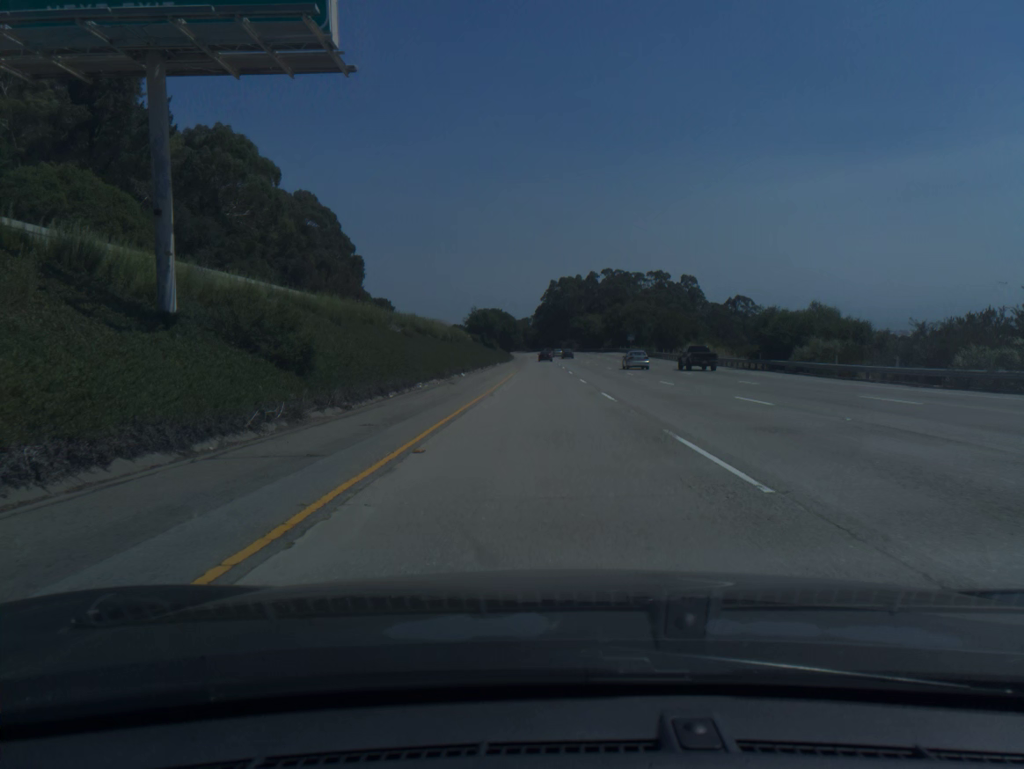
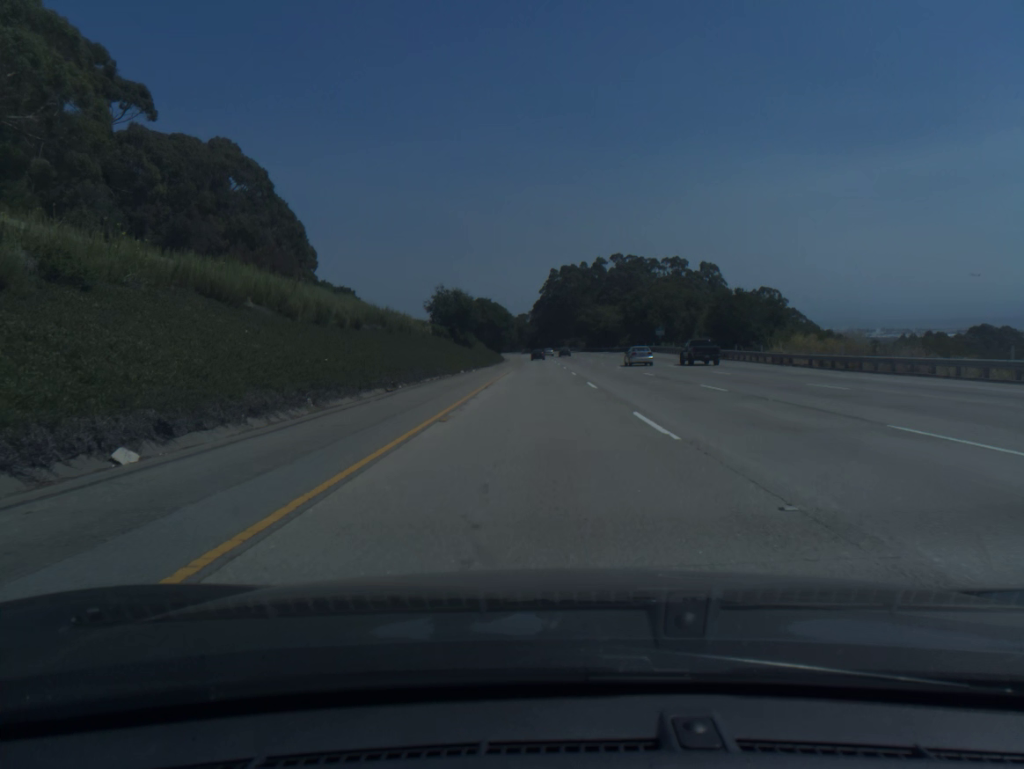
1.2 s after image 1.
(+0.1, +39.8) m; 0°
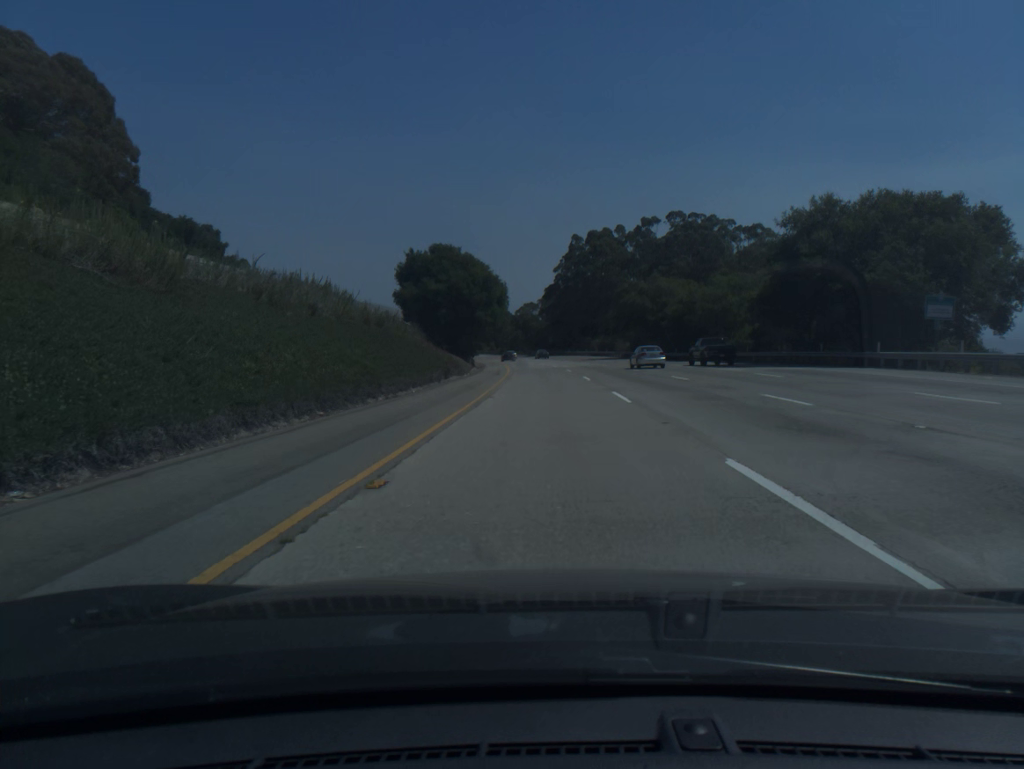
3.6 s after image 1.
(-0.7, +79.5) m; -1°
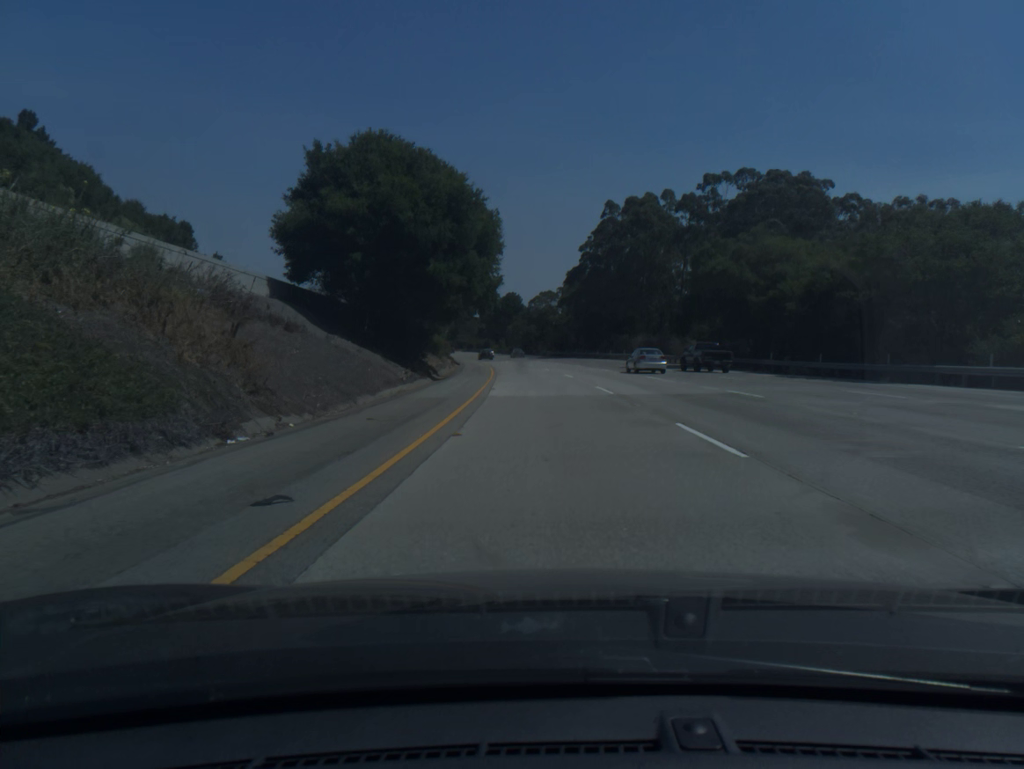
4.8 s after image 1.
(-0.3, +39.8) m; -1°
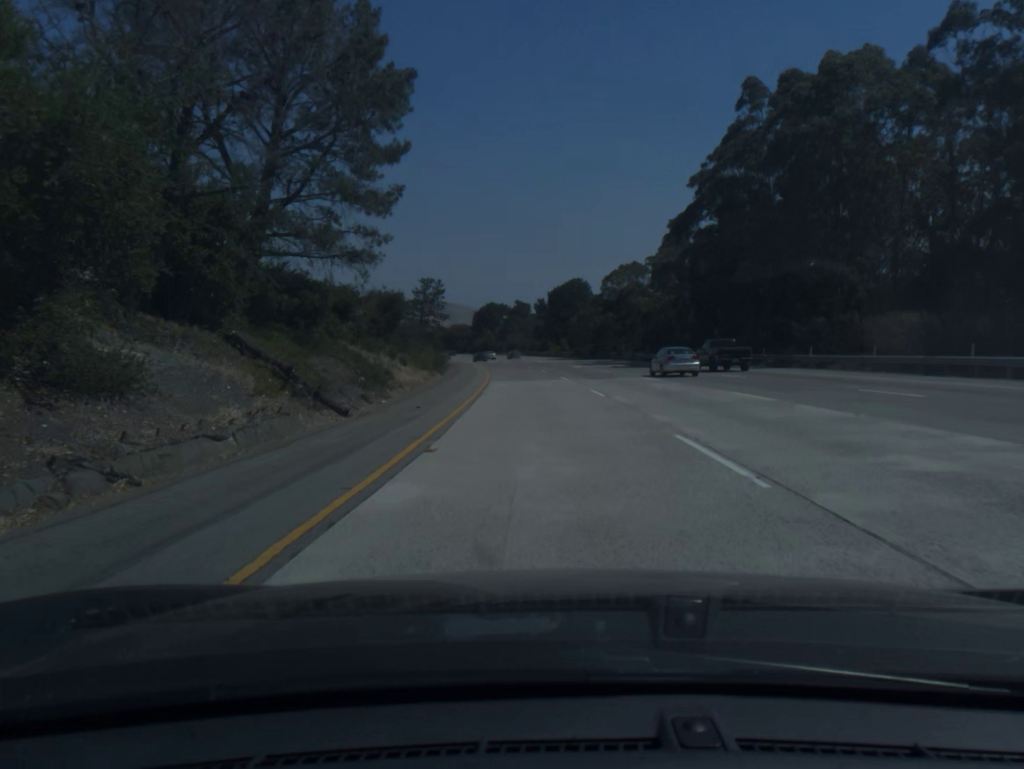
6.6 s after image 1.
(-2.1, +59.5) m; -5°
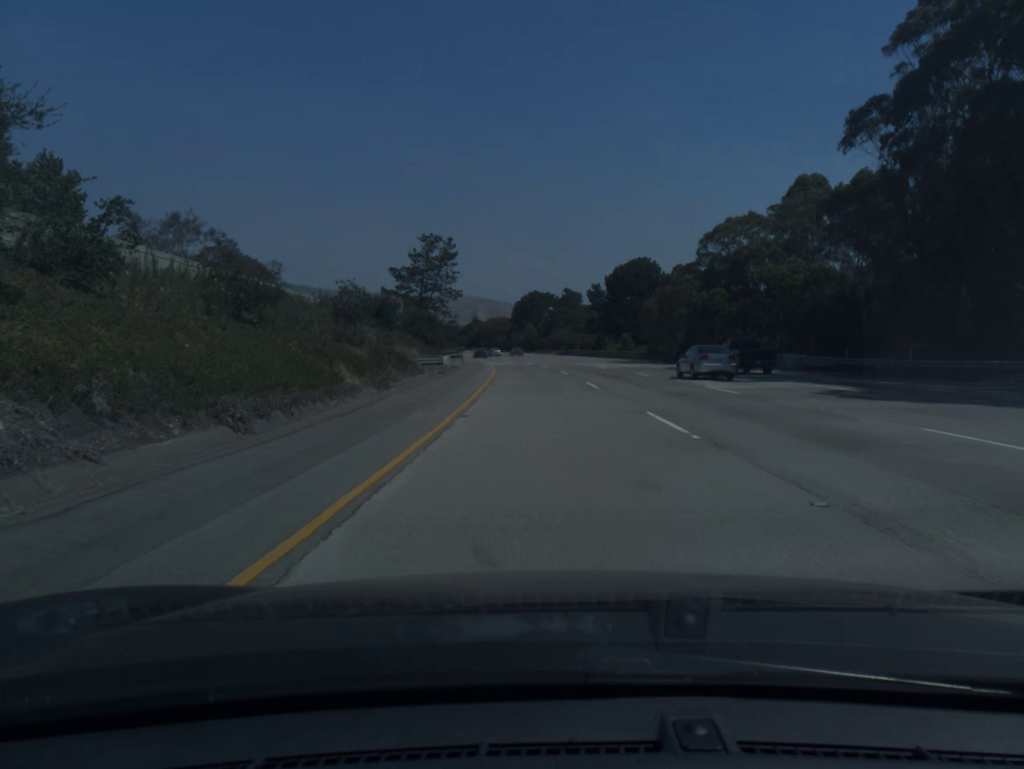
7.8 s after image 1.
(-1.3, +39.6) m; -4°
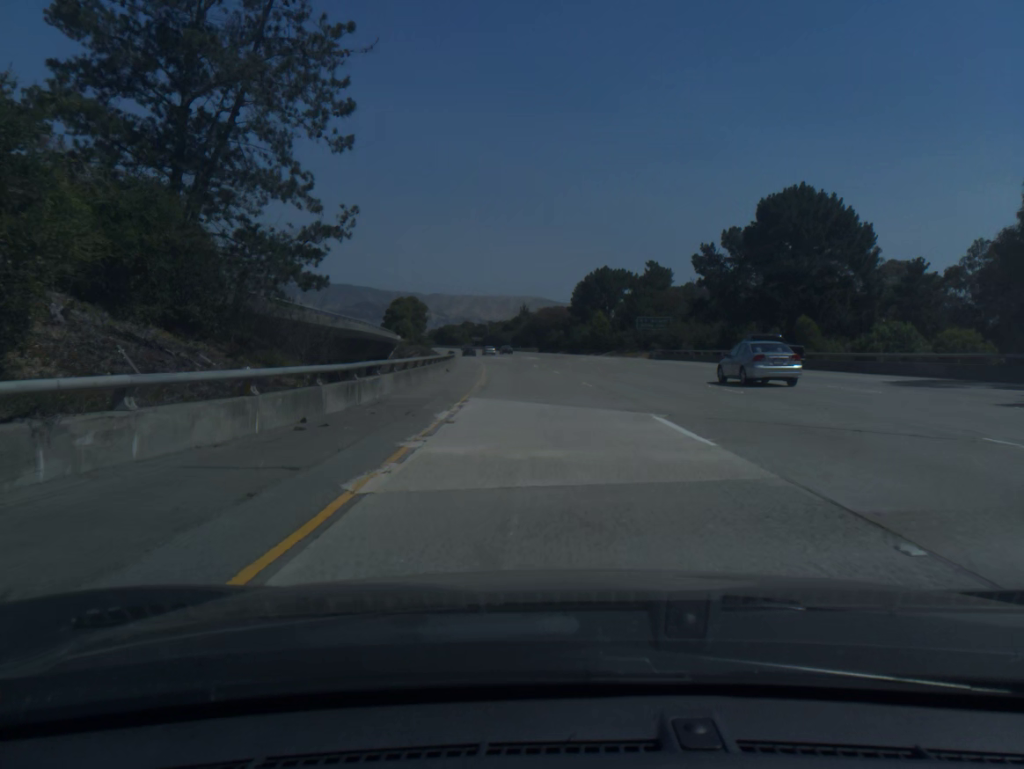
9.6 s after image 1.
(-2.2, +59.4) m; -4°
